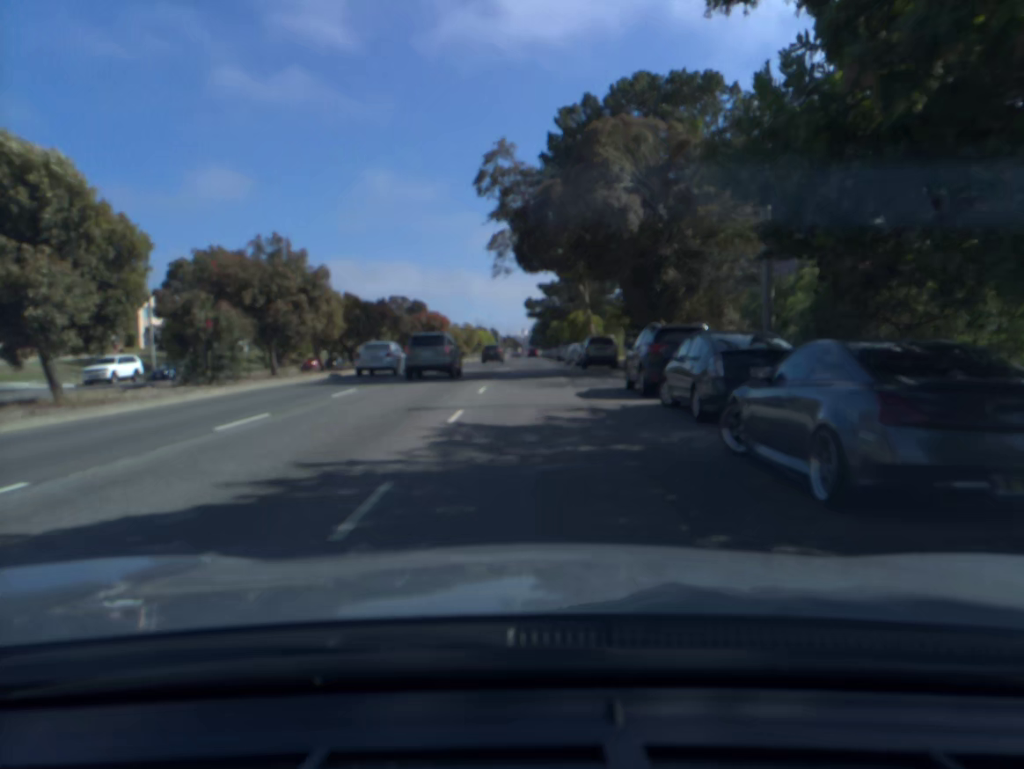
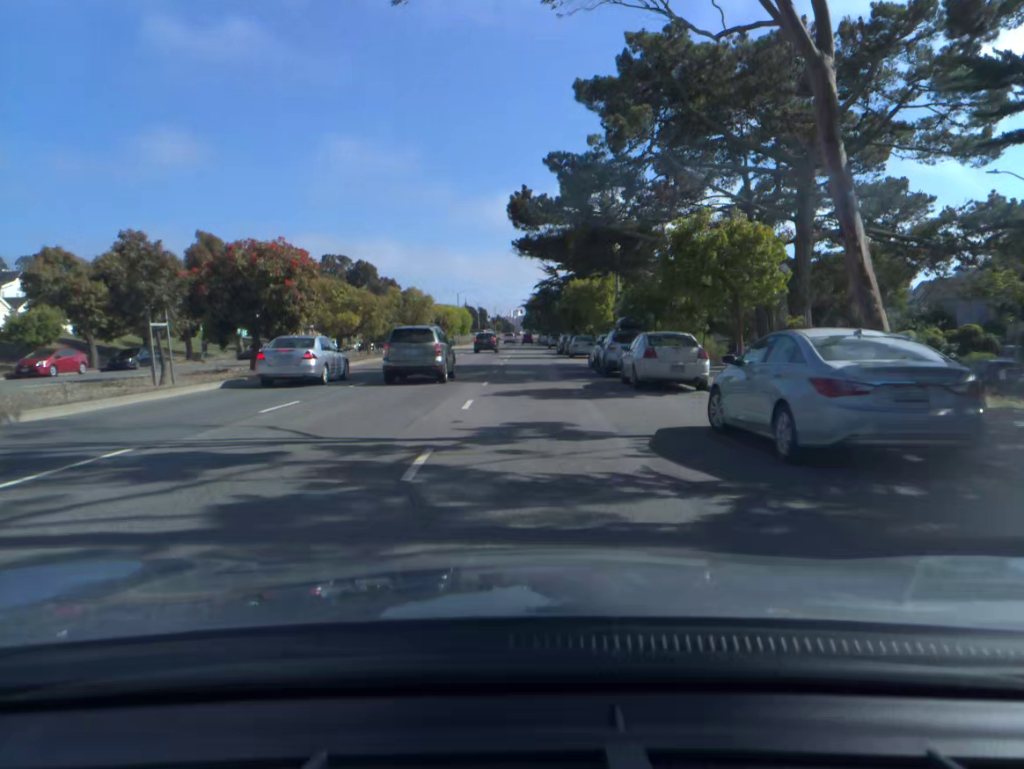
(+0.2, +48.2) m; 0°
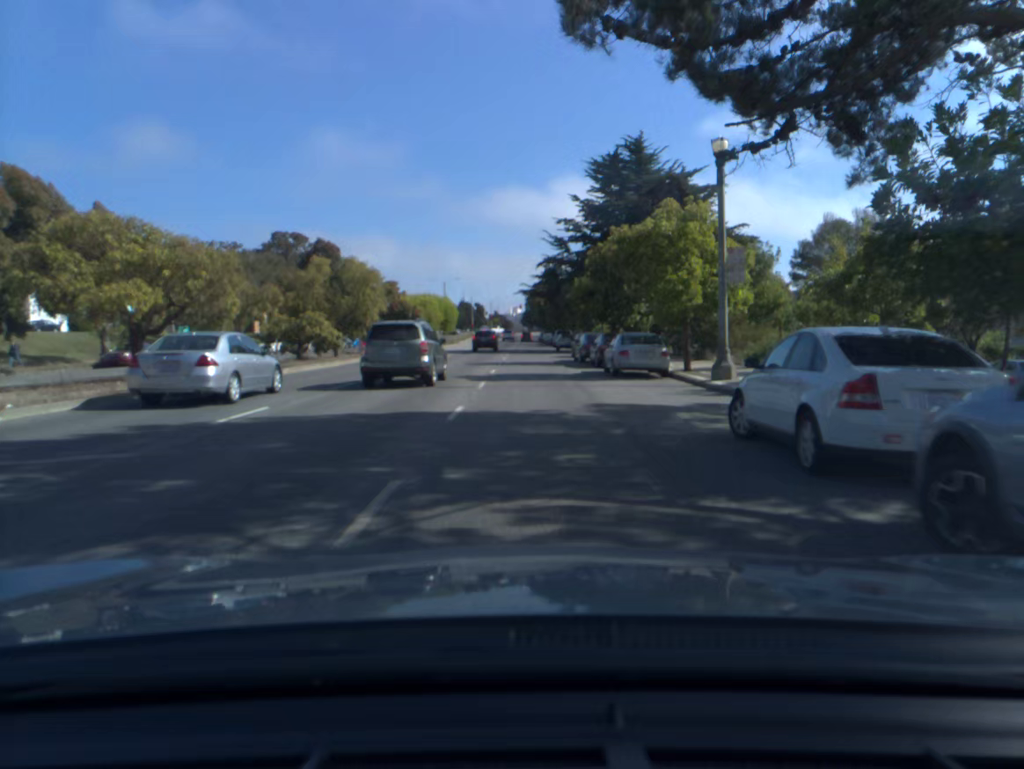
(0.0, +24.2) m; 0°
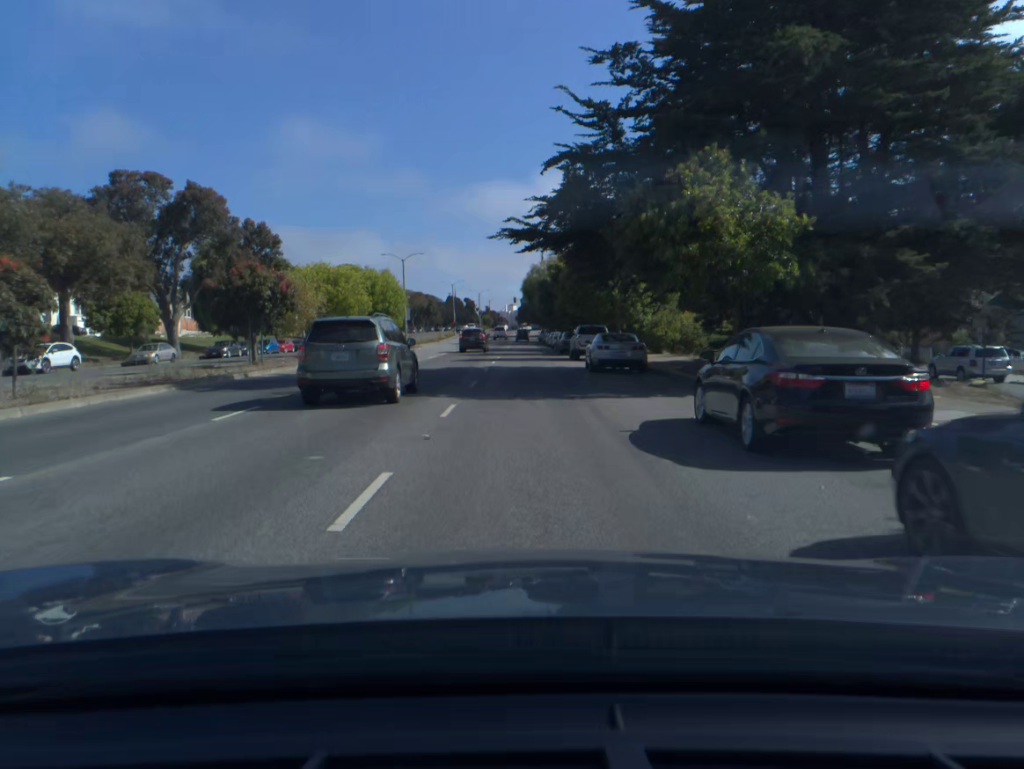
(+0.2, +35.7) m; 0°
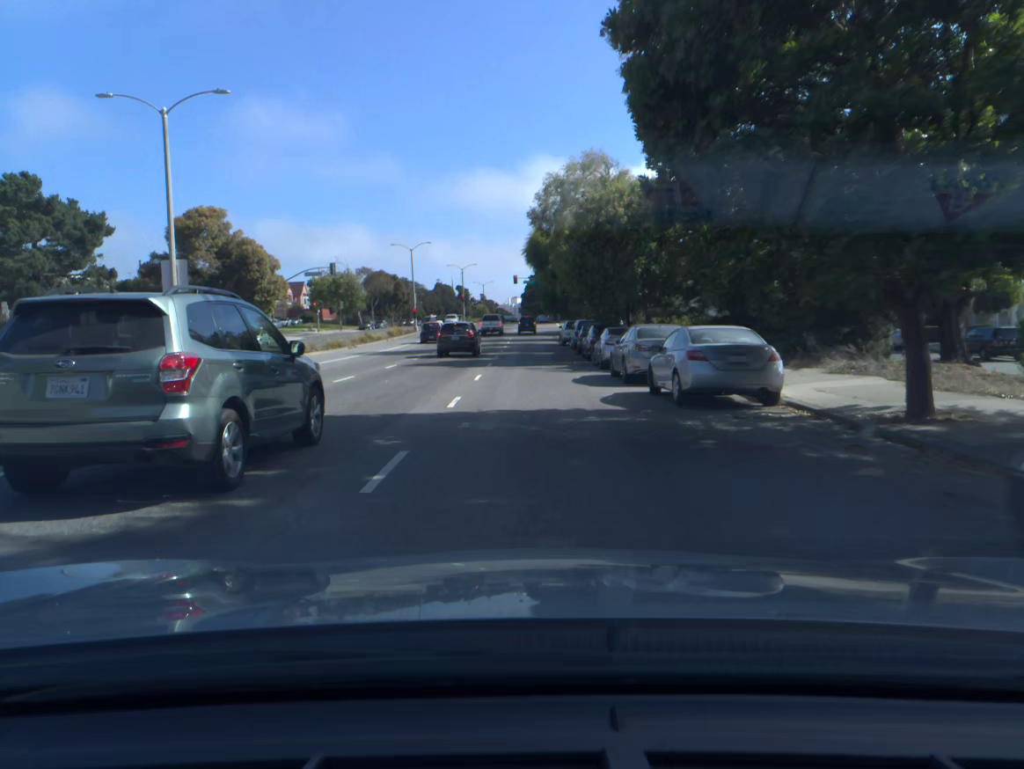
(-0.3, +56.4) m; -1°
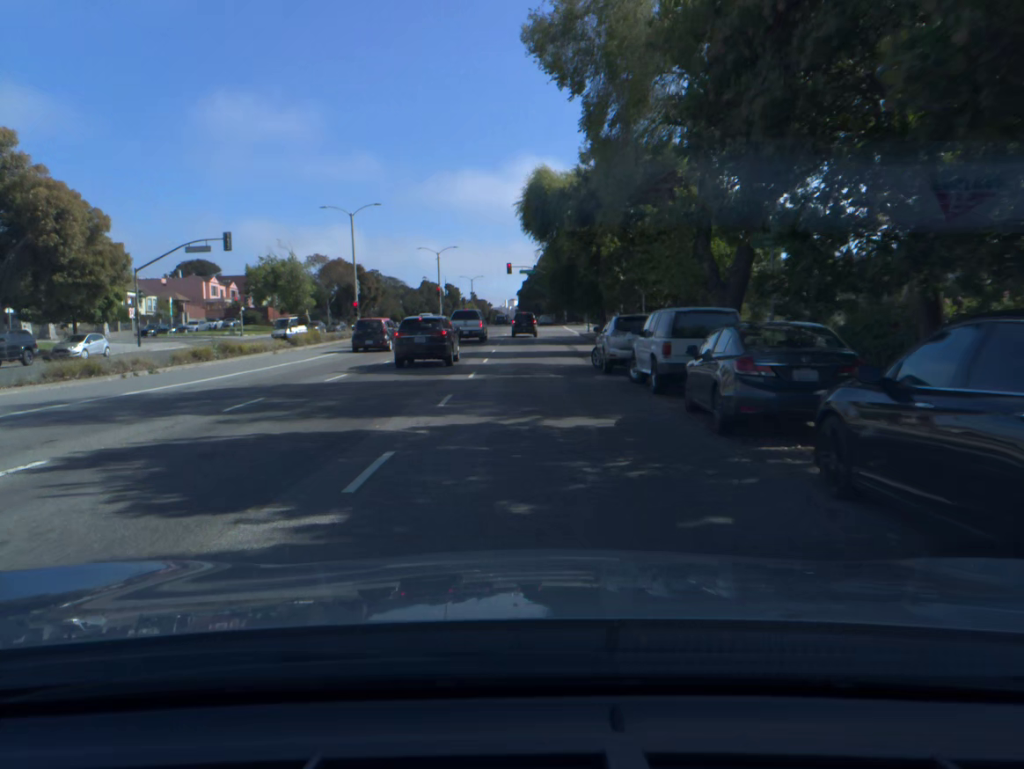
(+0.1, +29.3) m; 0°
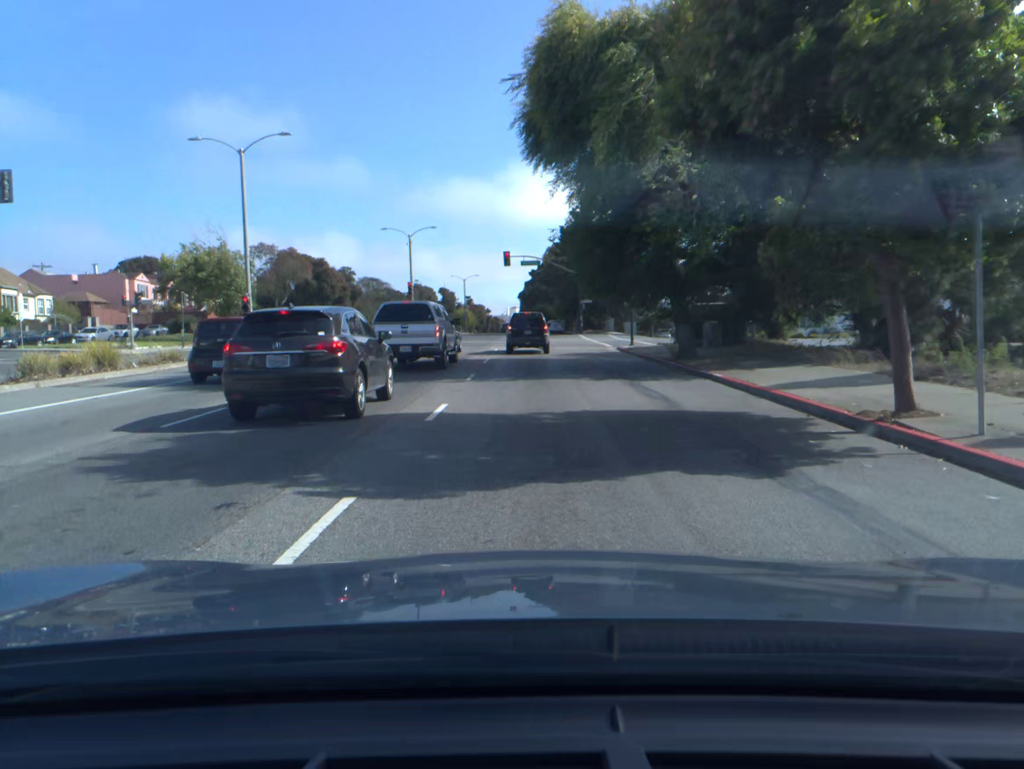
(-0.1, +24.2) m; 0°
